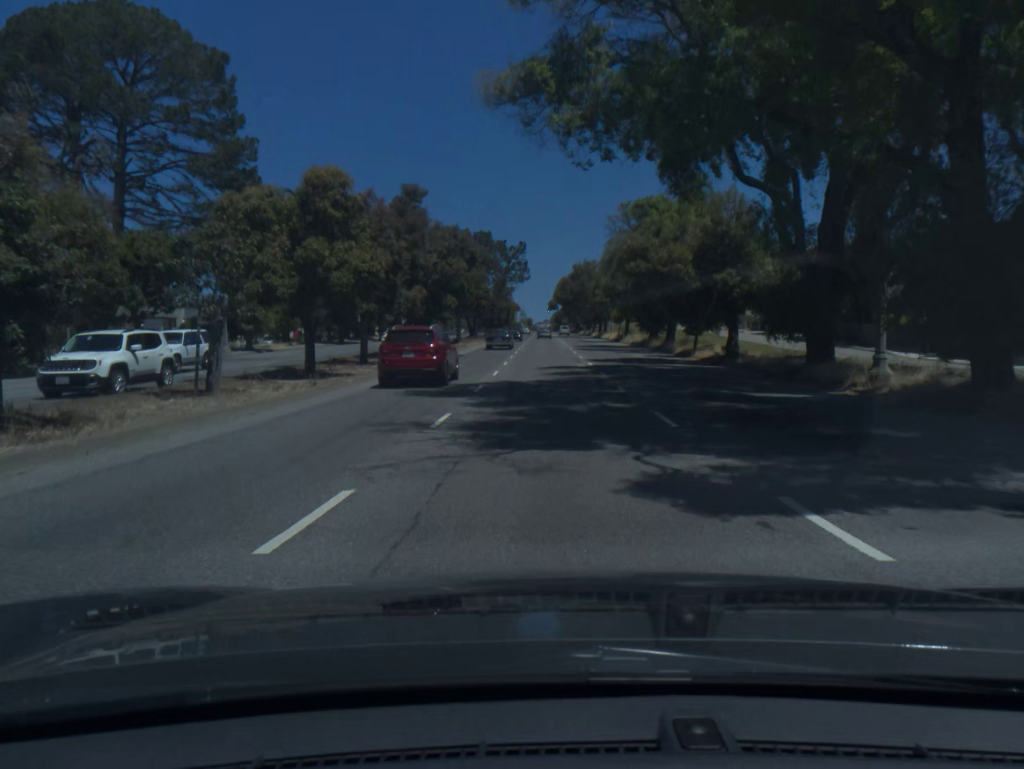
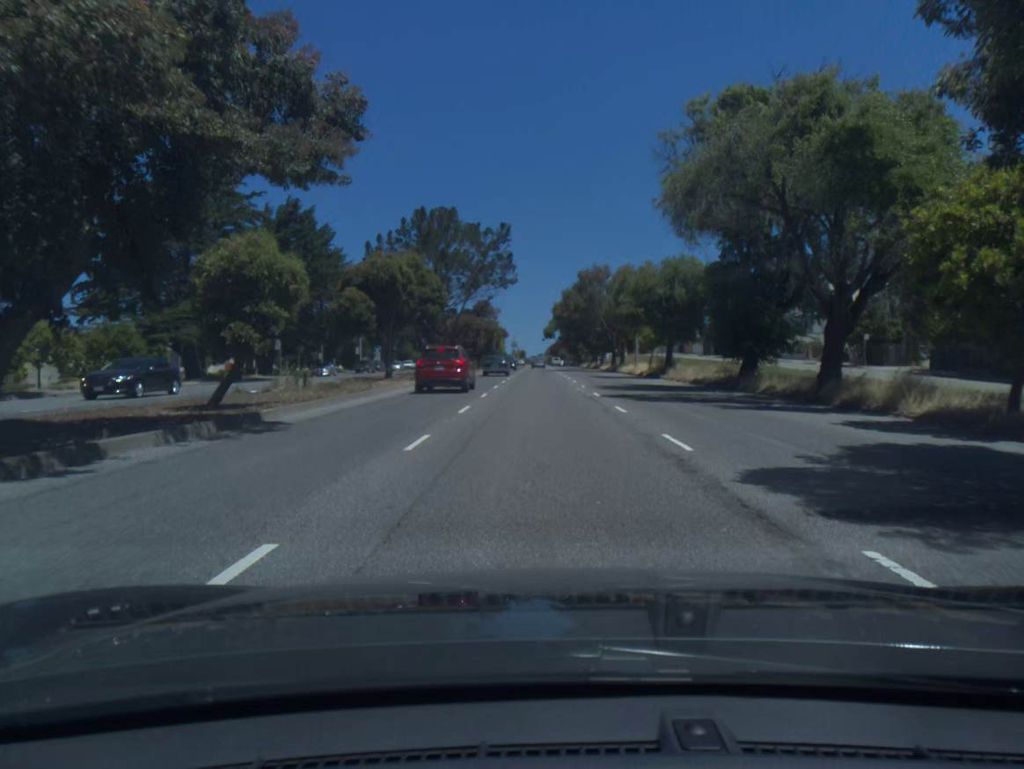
(0.0, +30.6) m; 0°
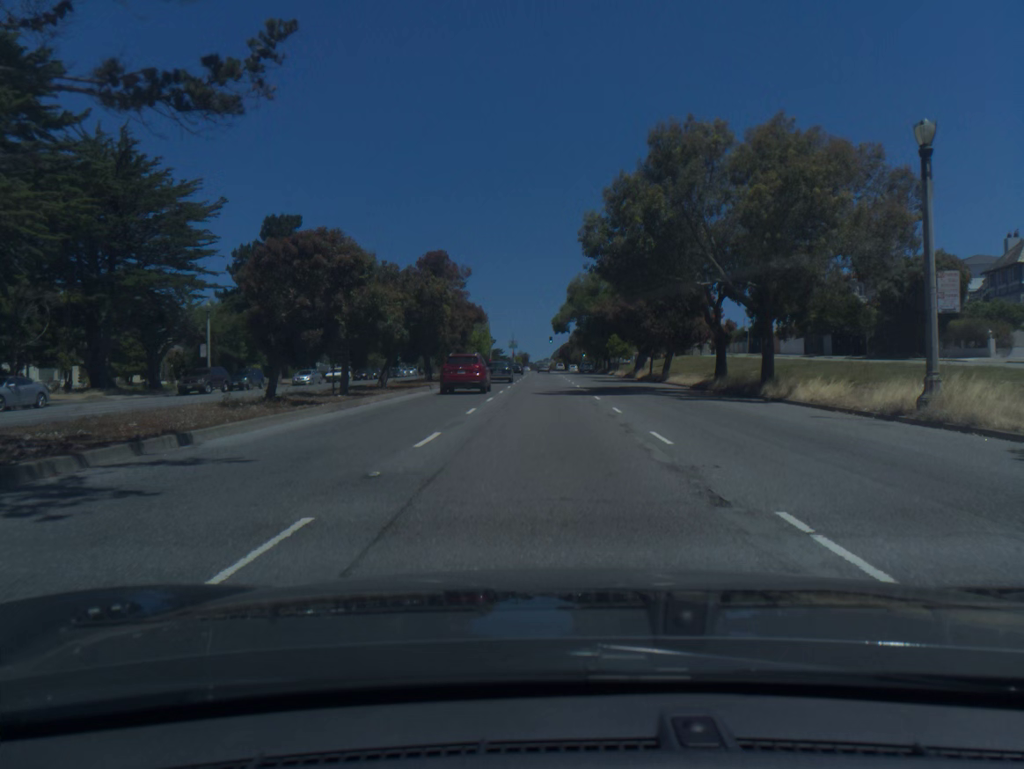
(0.0, +49.3) m; 0°
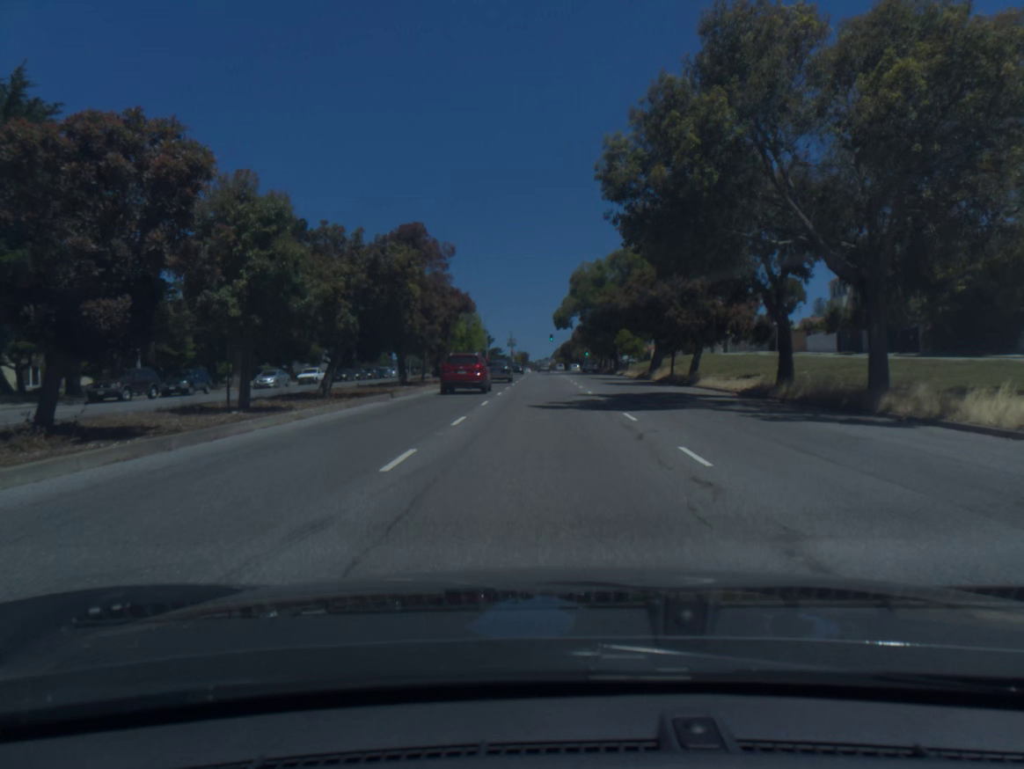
(0.0, +10.0) m; 0°
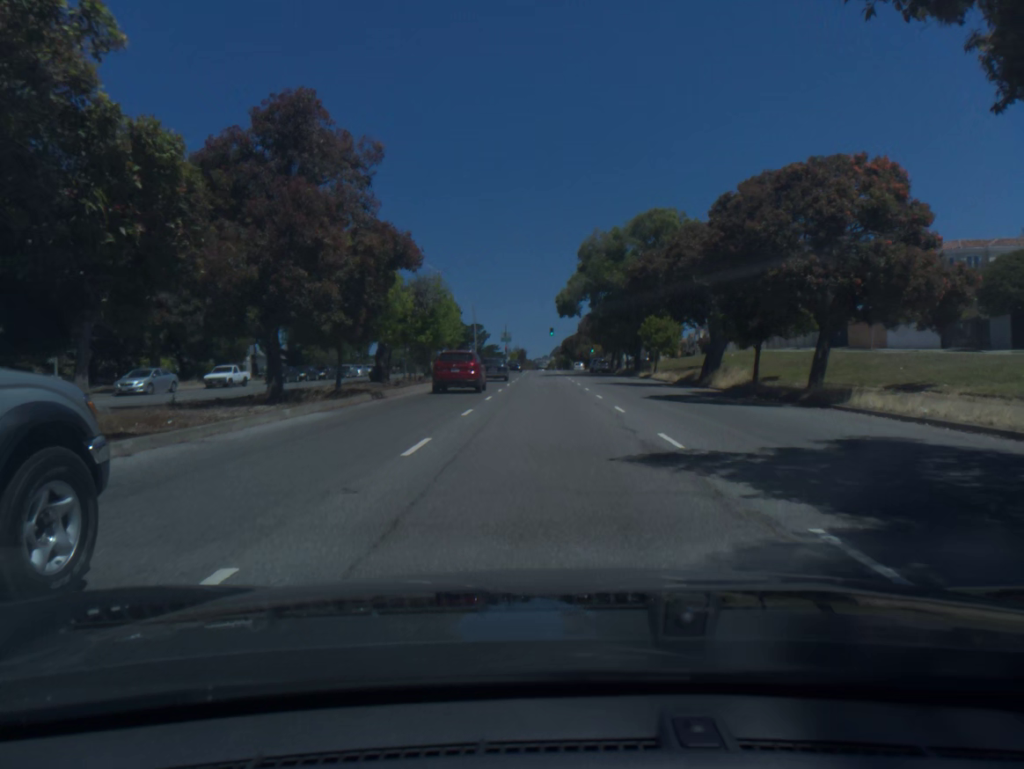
(0.0, +20.1) m; 0°
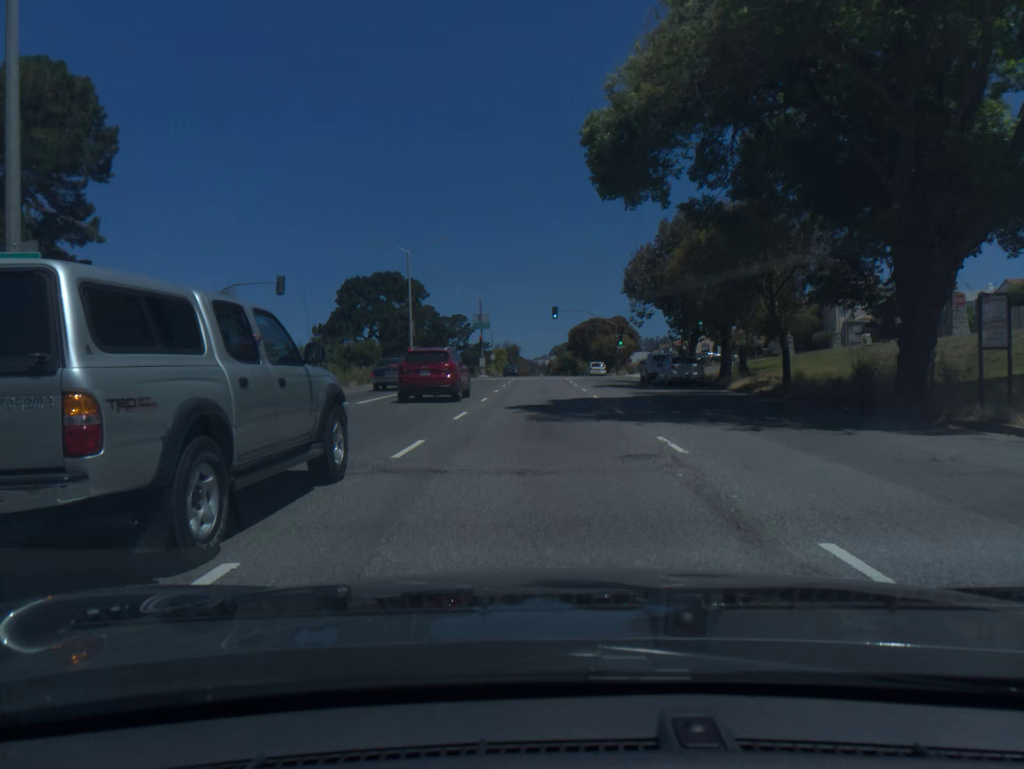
(+0.2, +50.6) m; 0°
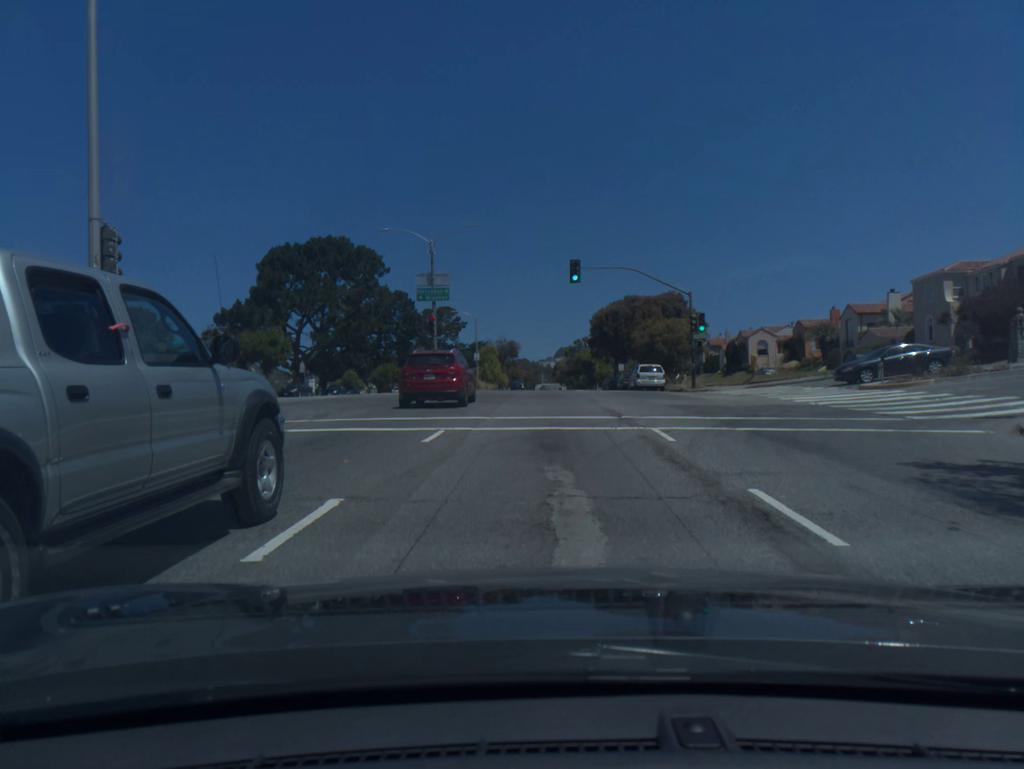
(-0.2, +40.6) m; 0°
